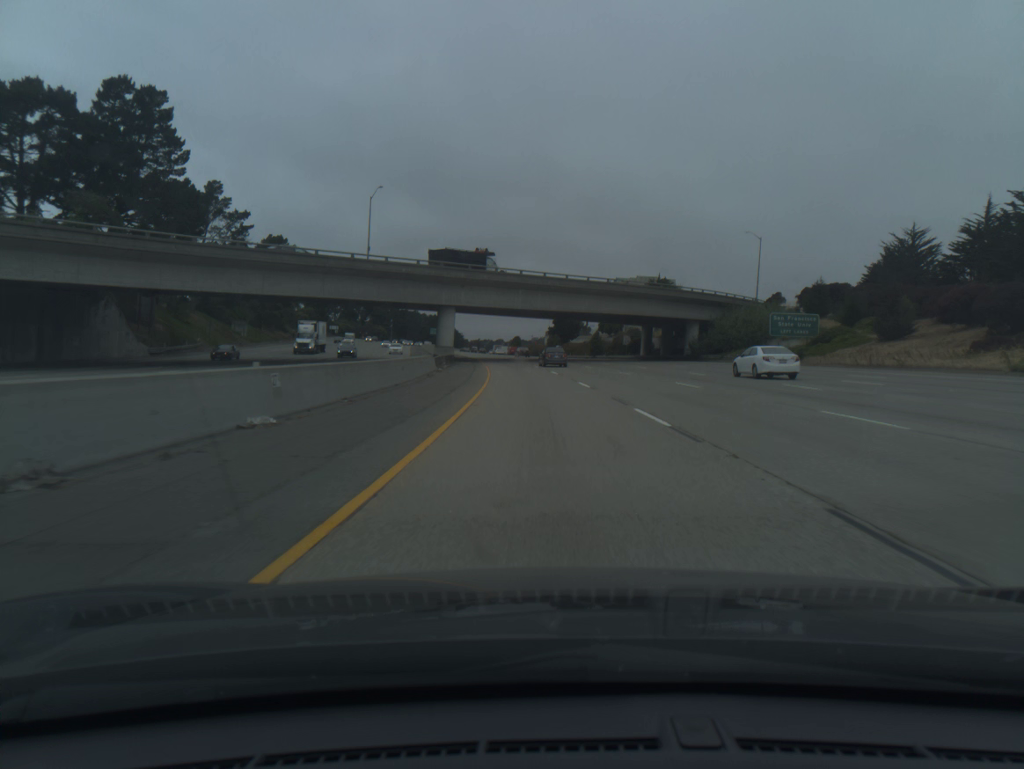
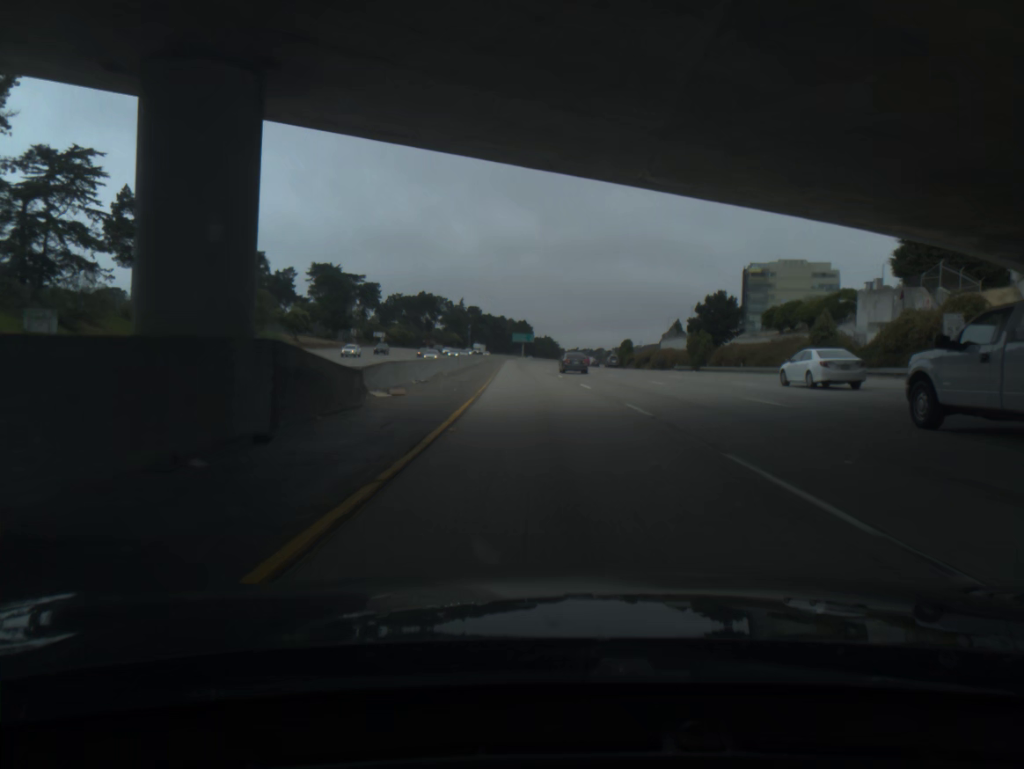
(-4.9, +78.1) m; -7°
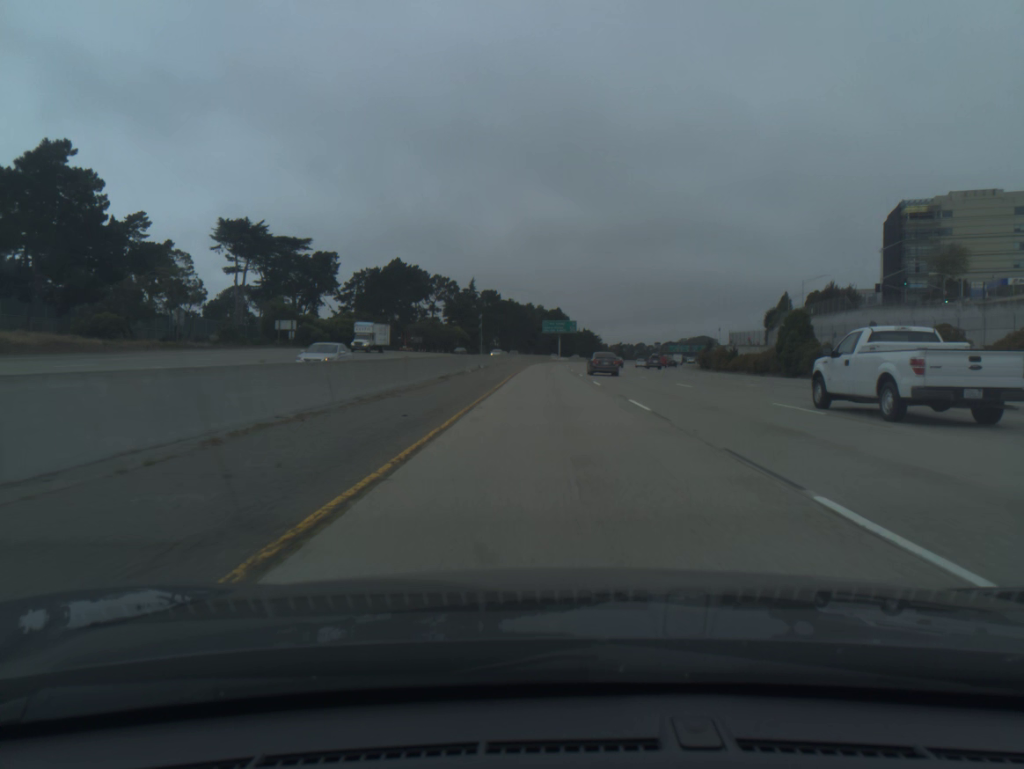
(-3.8, +98.2) m; -3°
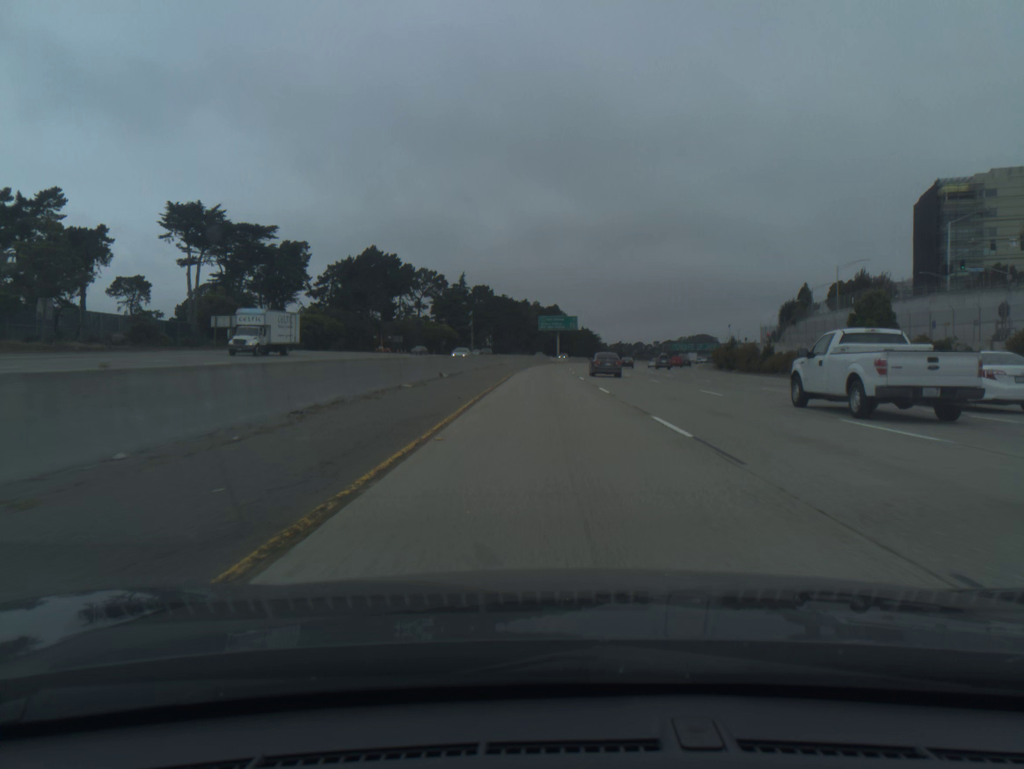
(0.0, +19.7) m; 0°
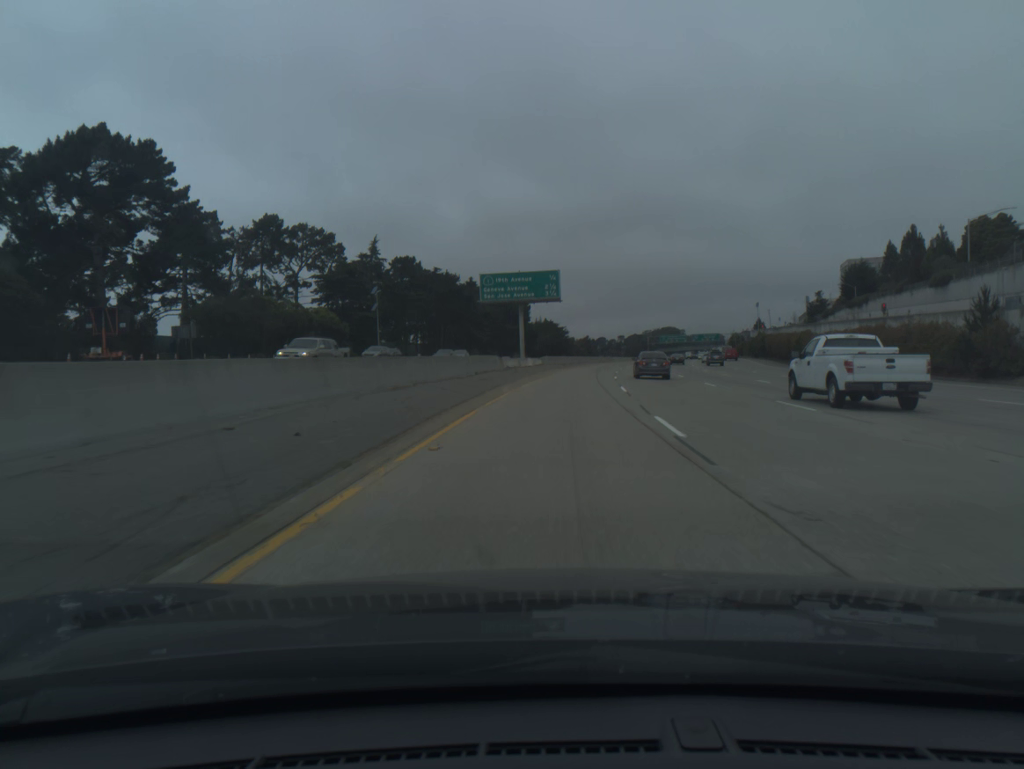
(+0.8, +78.8) m; +3°
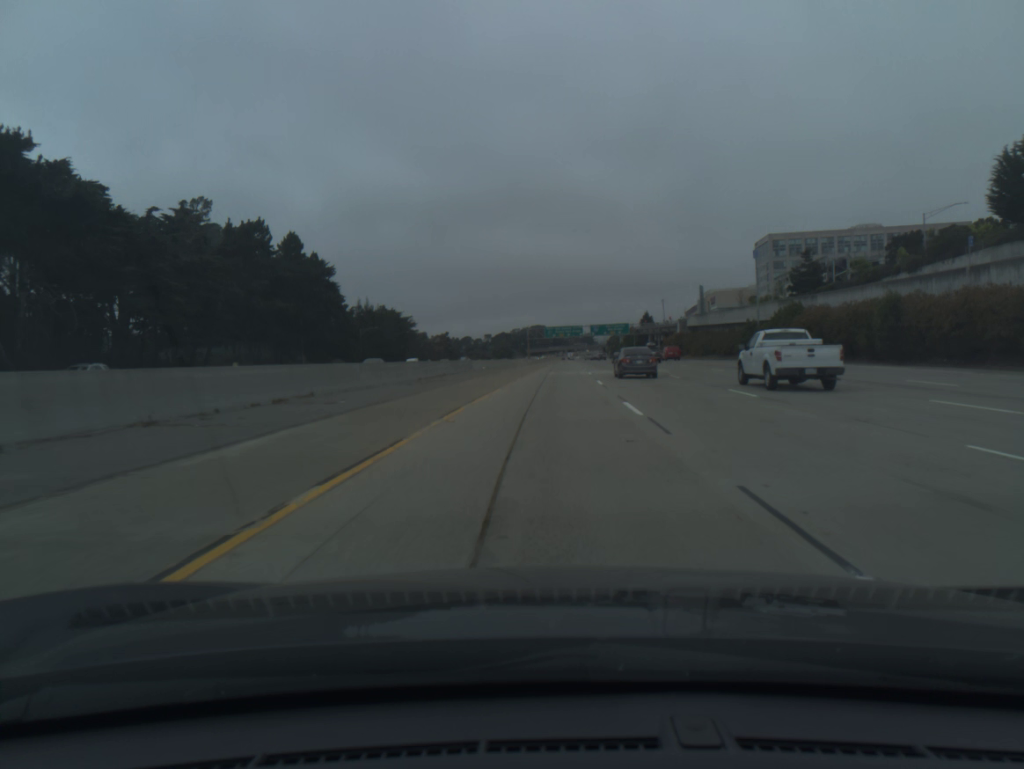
(+9.4, +98.0) m; +10°
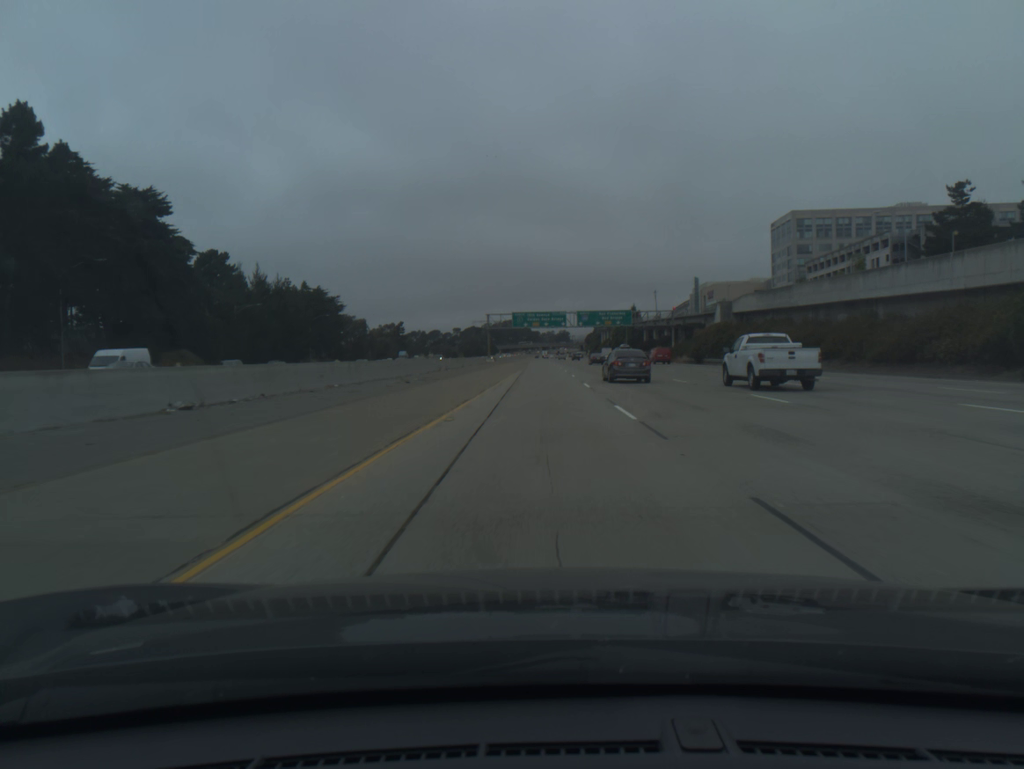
(+1.5, +59.2) m; +2°
